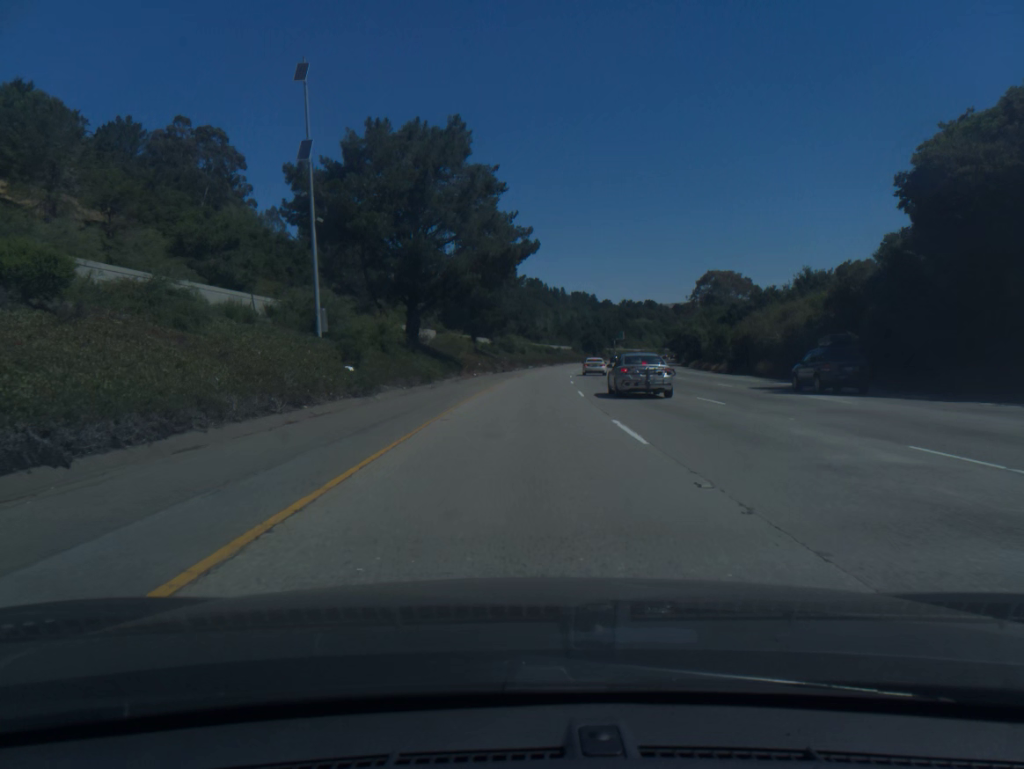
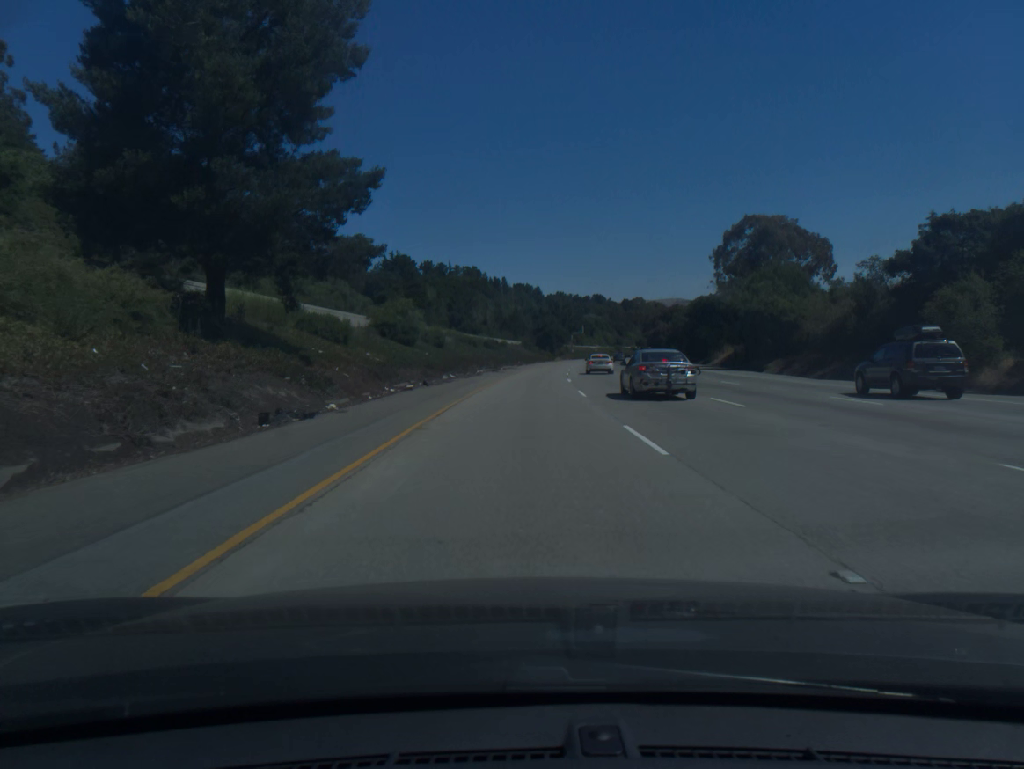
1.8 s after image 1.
(+2.4, +61.0) m; +4°
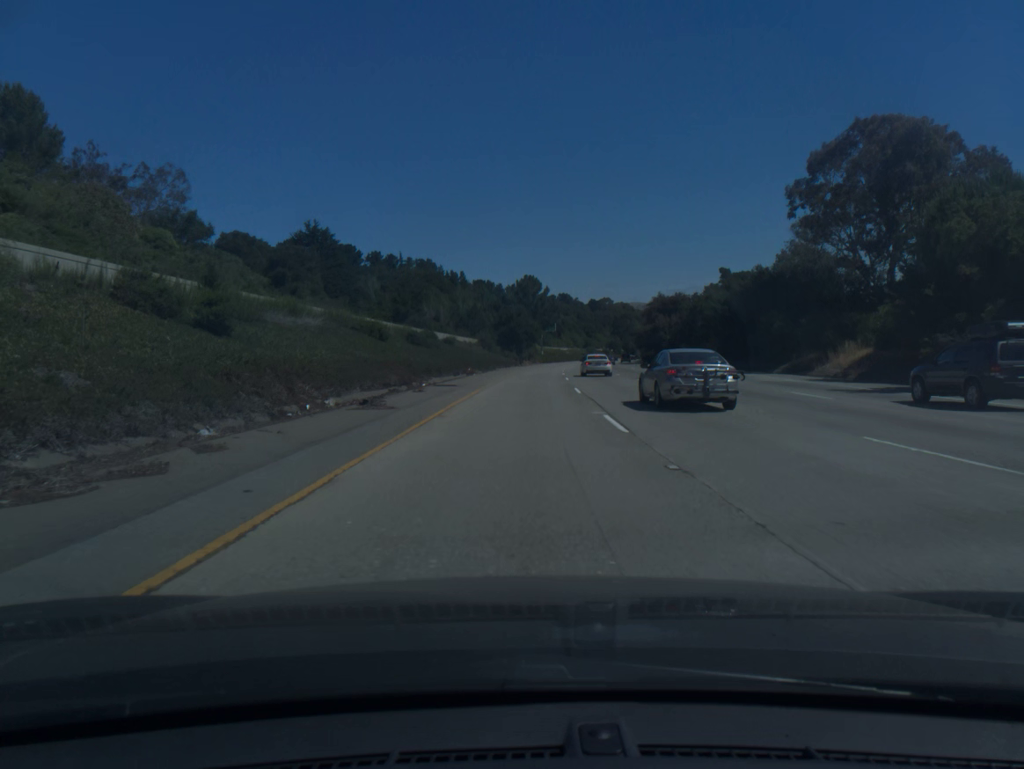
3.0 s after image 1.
(+1.0, +40.7) m; +3°
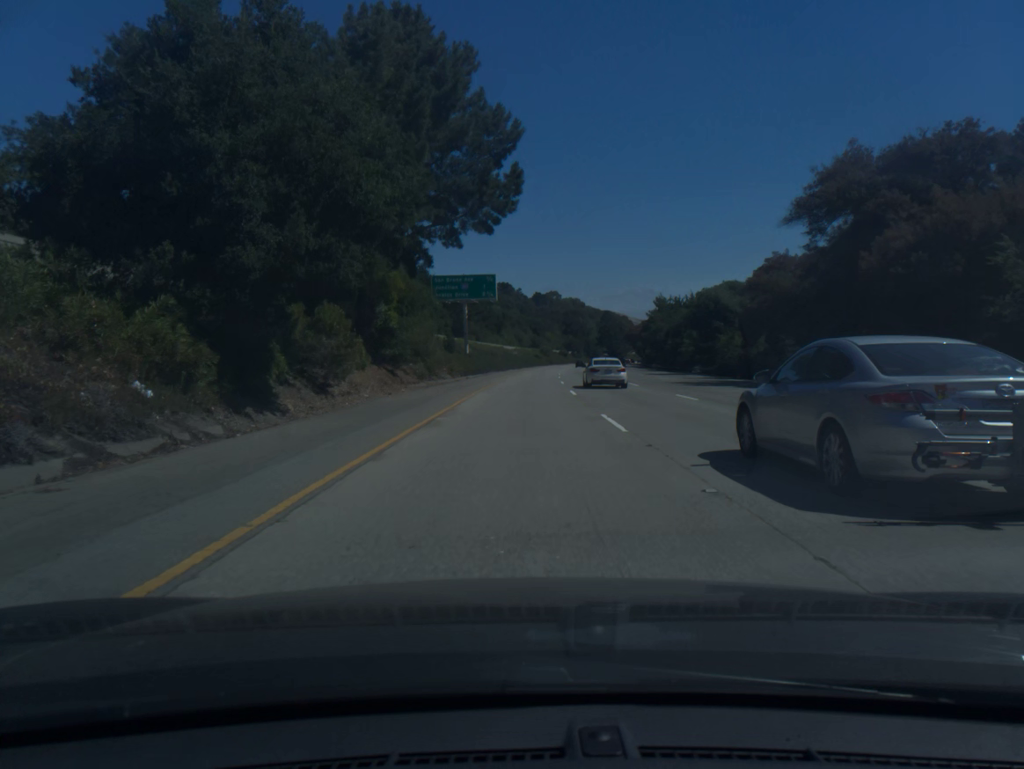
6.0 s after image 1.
(+4.6, +101.7) m; +5°
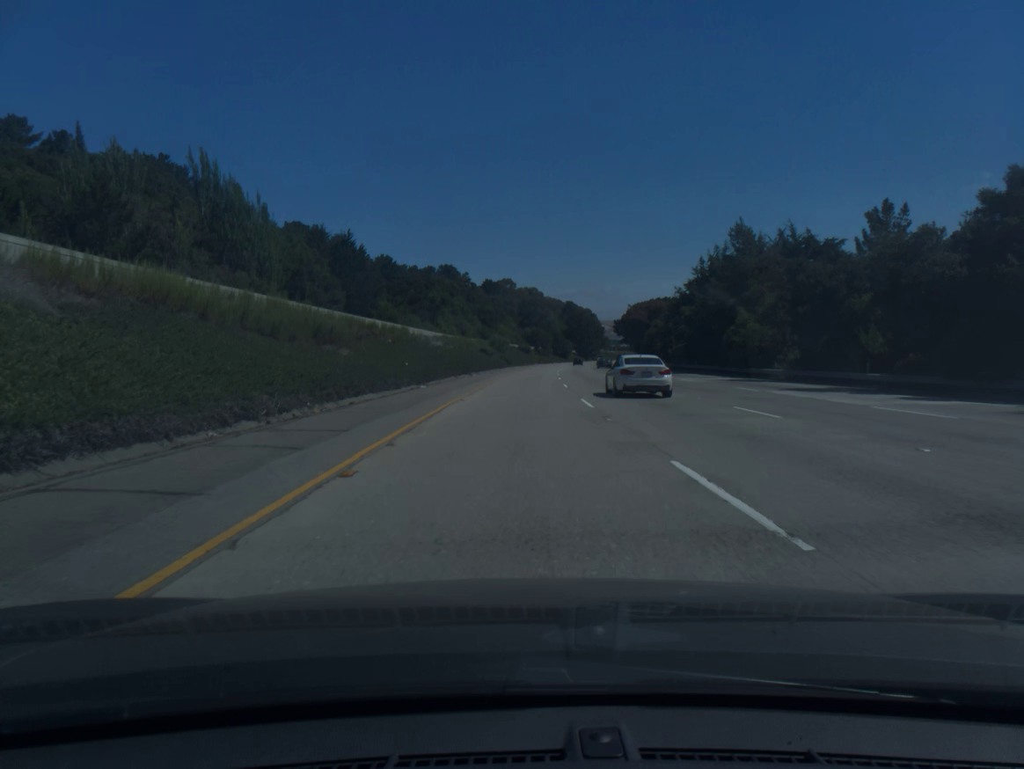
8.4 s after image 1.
(+2.5, +81.4) m; +3°
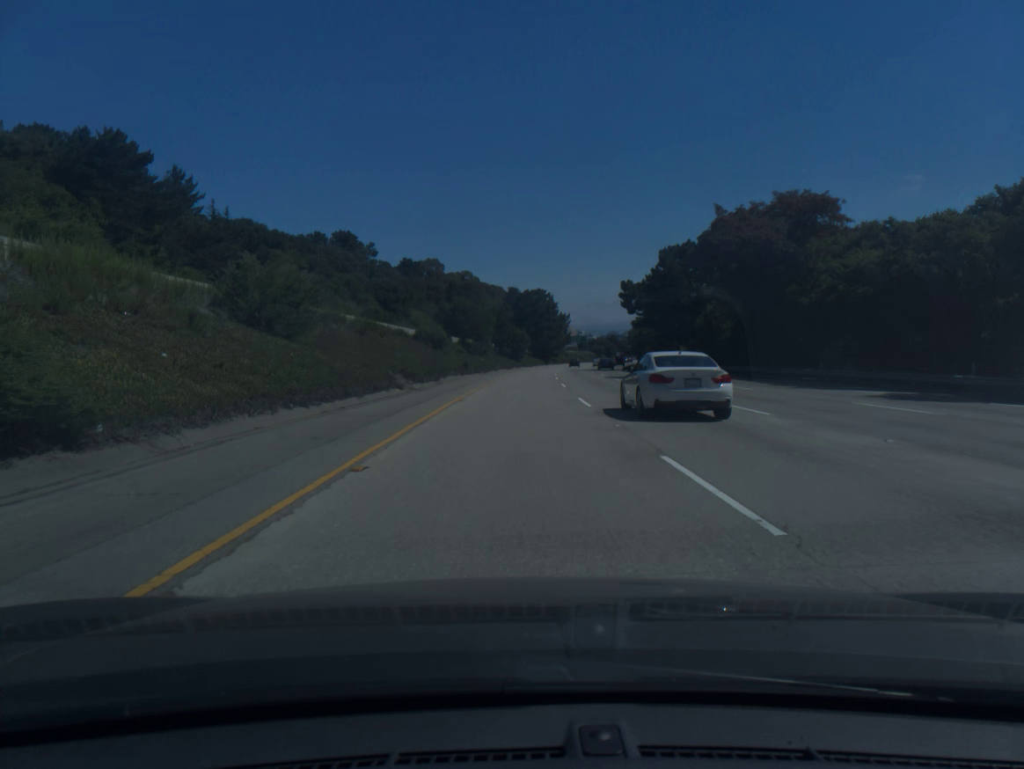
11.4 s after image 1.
(+3.9, +101.7) m; +4°
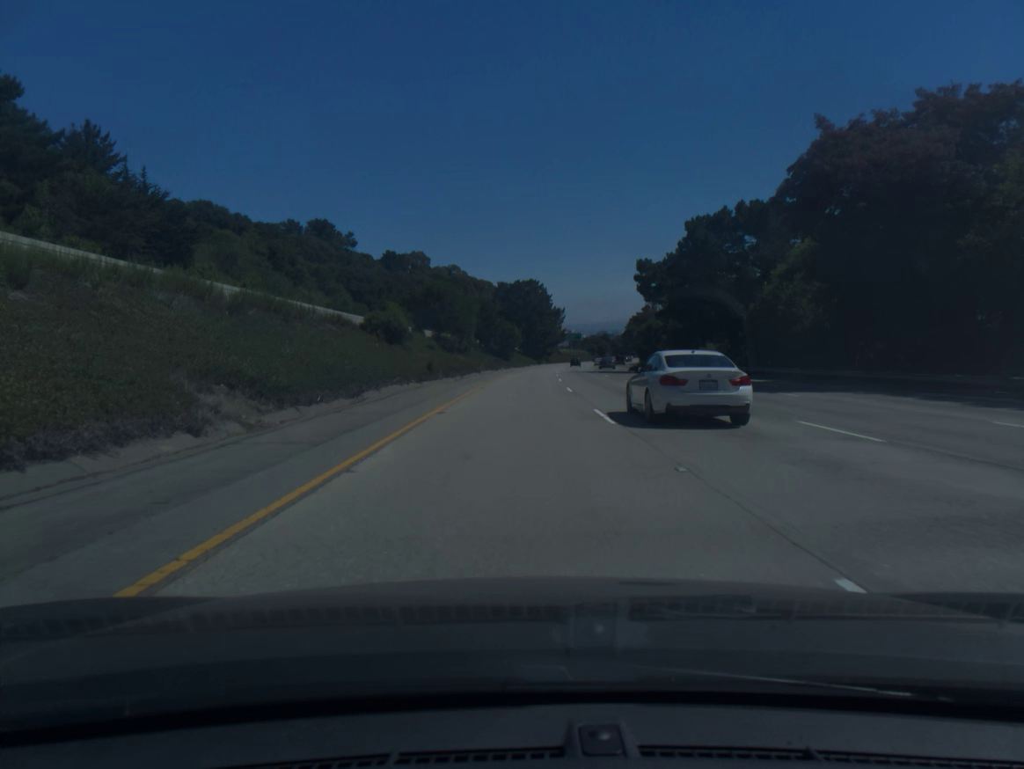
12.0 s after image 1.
(+0.1, +20.4) m; +1°
